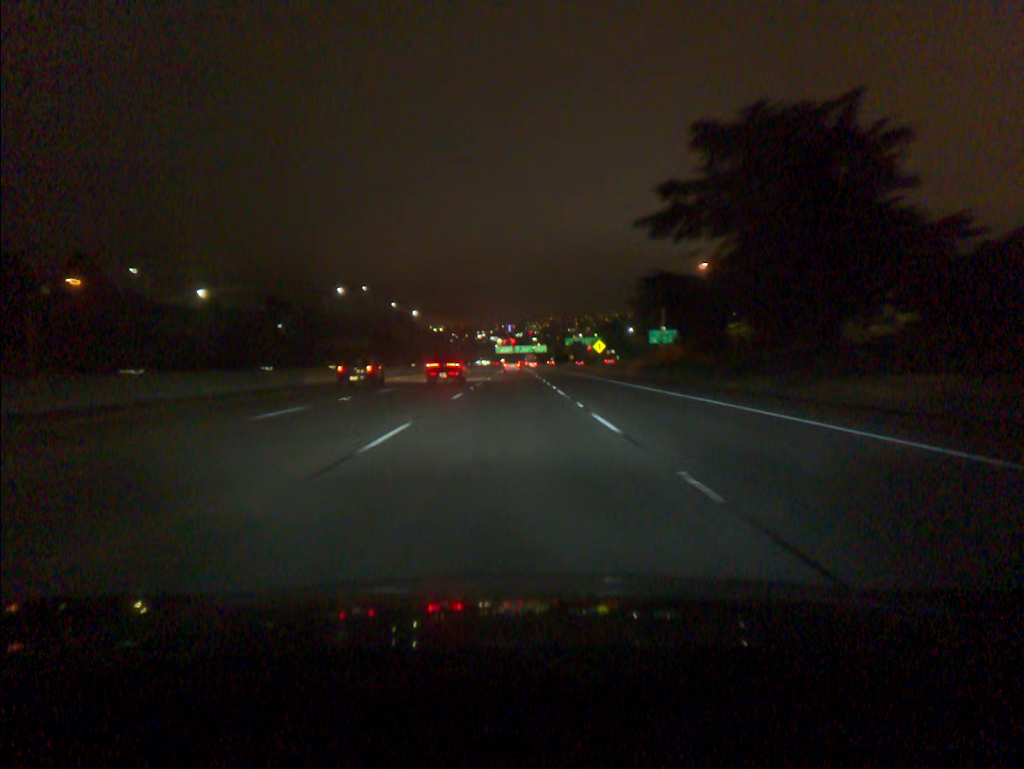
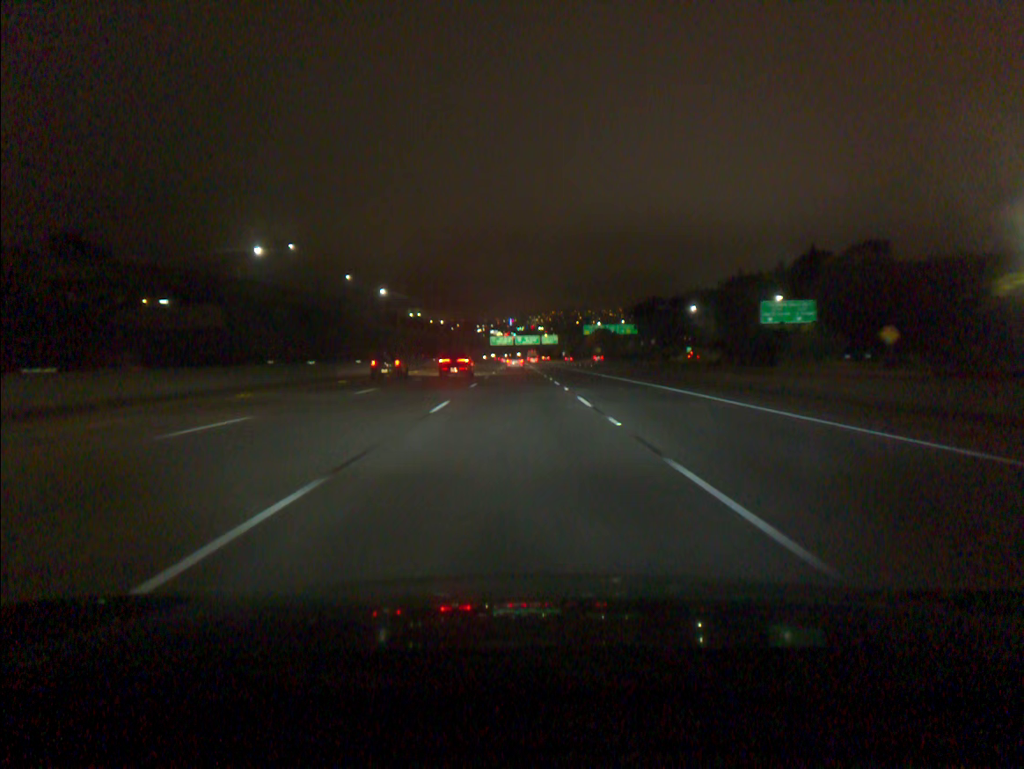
(-0.3, +92.5) m; 0°
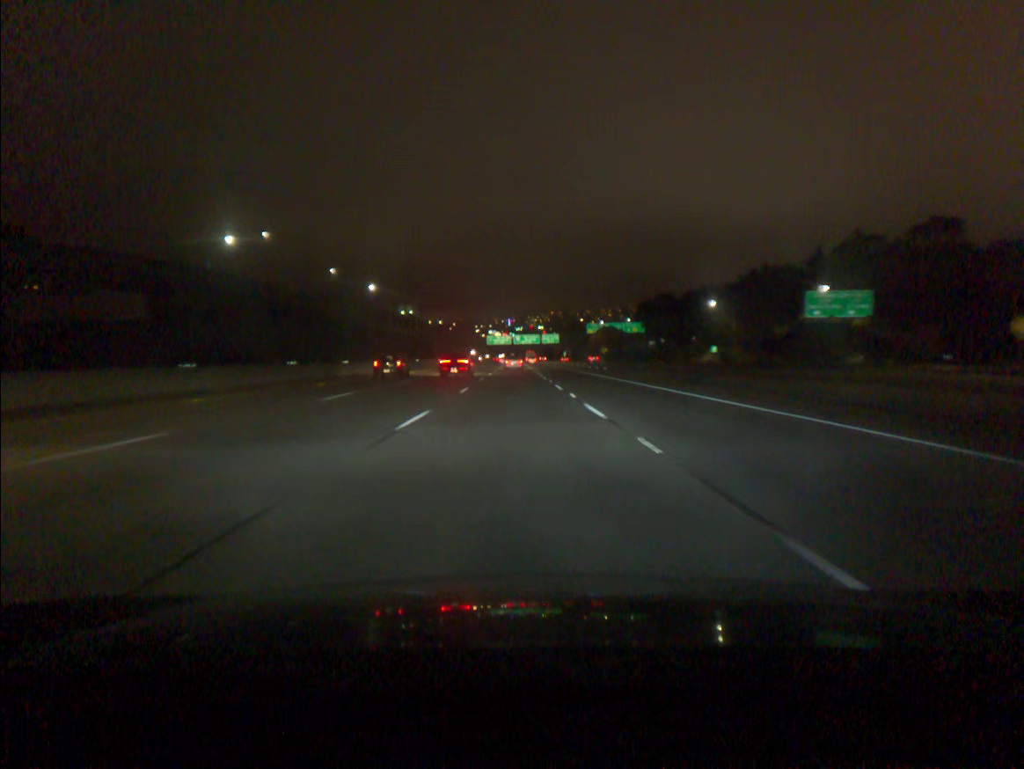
(0.0, +18.5) m; 0°
